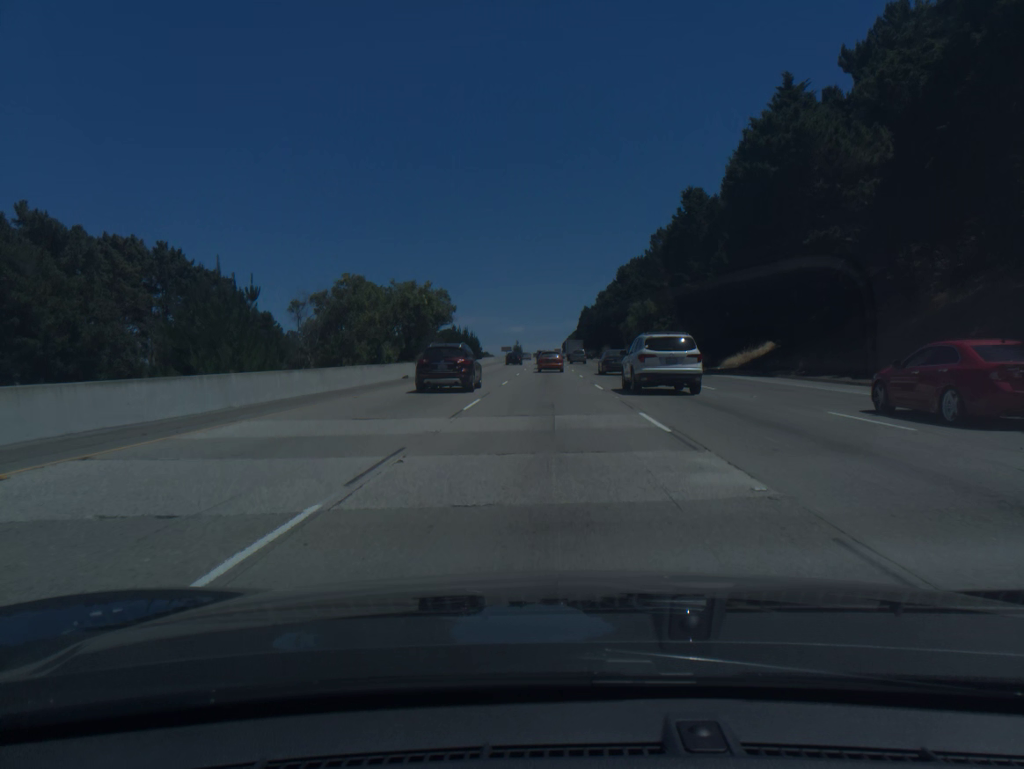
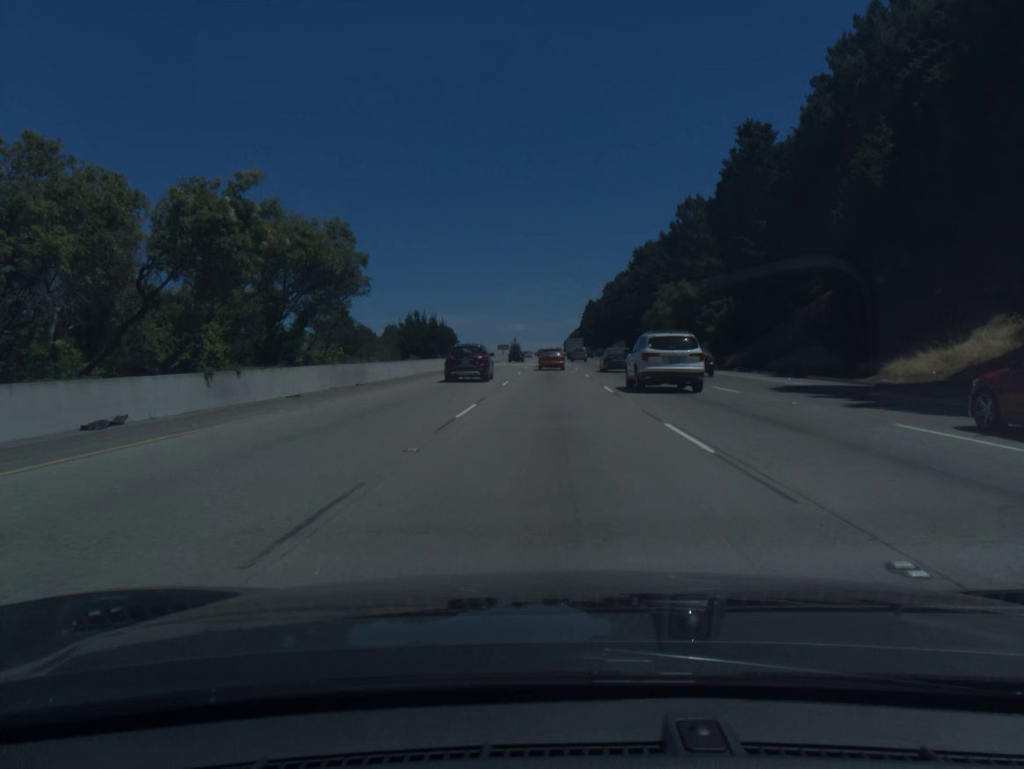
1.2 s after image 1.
(-0.1, +31.9) m; 0°
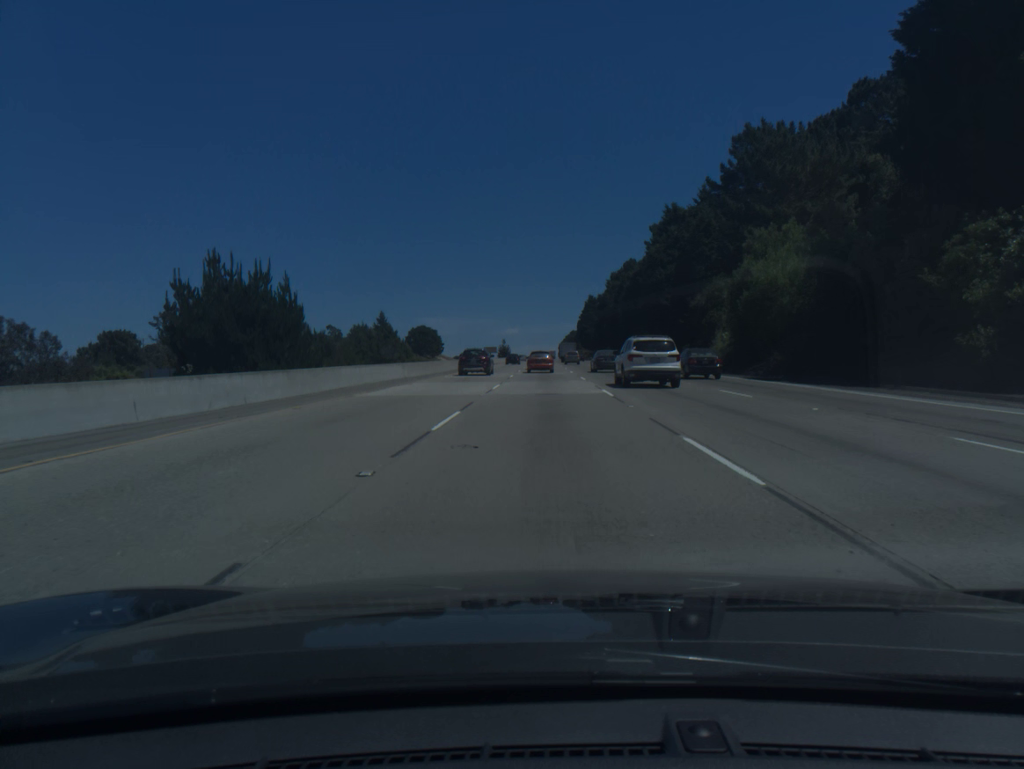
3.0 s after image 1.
(+0.2, +46.2) m; 0°
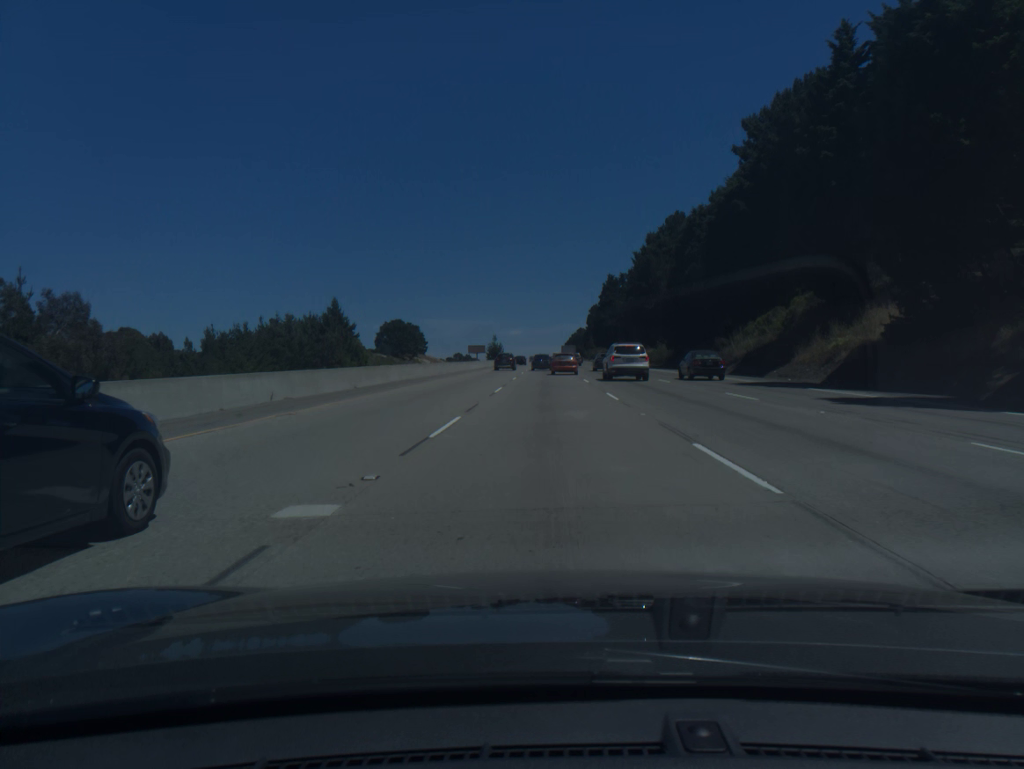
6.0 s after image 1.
(-0.3, +73.4) m; 0°
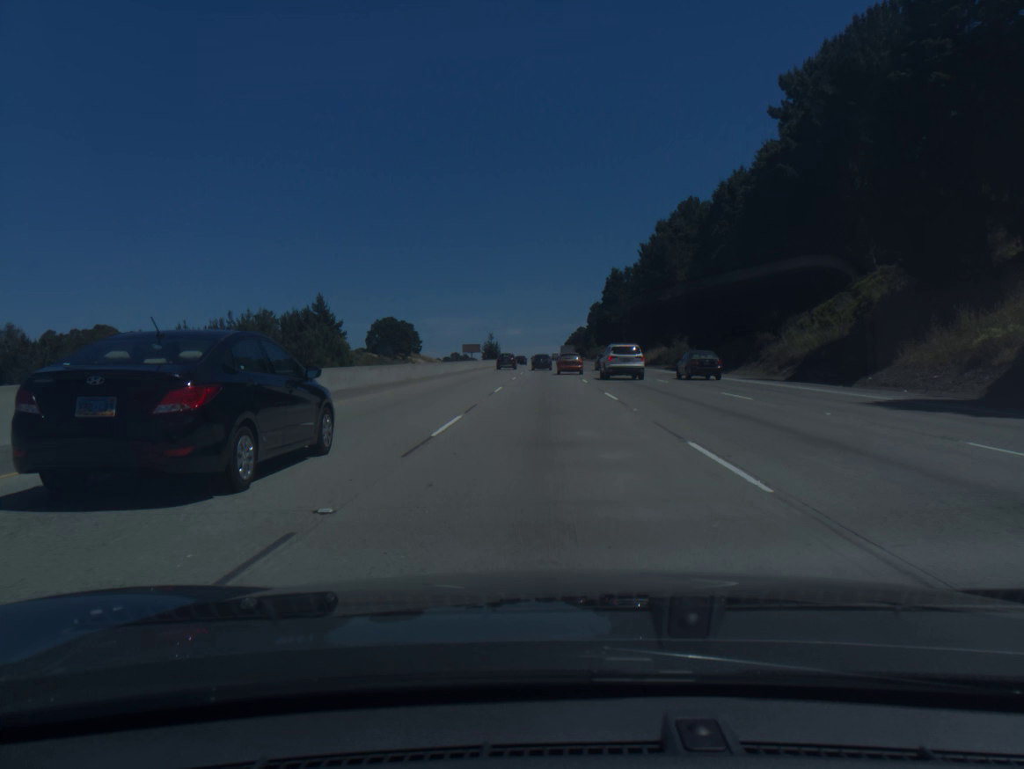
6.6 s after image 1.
(0.0, +14.3) m; 0°
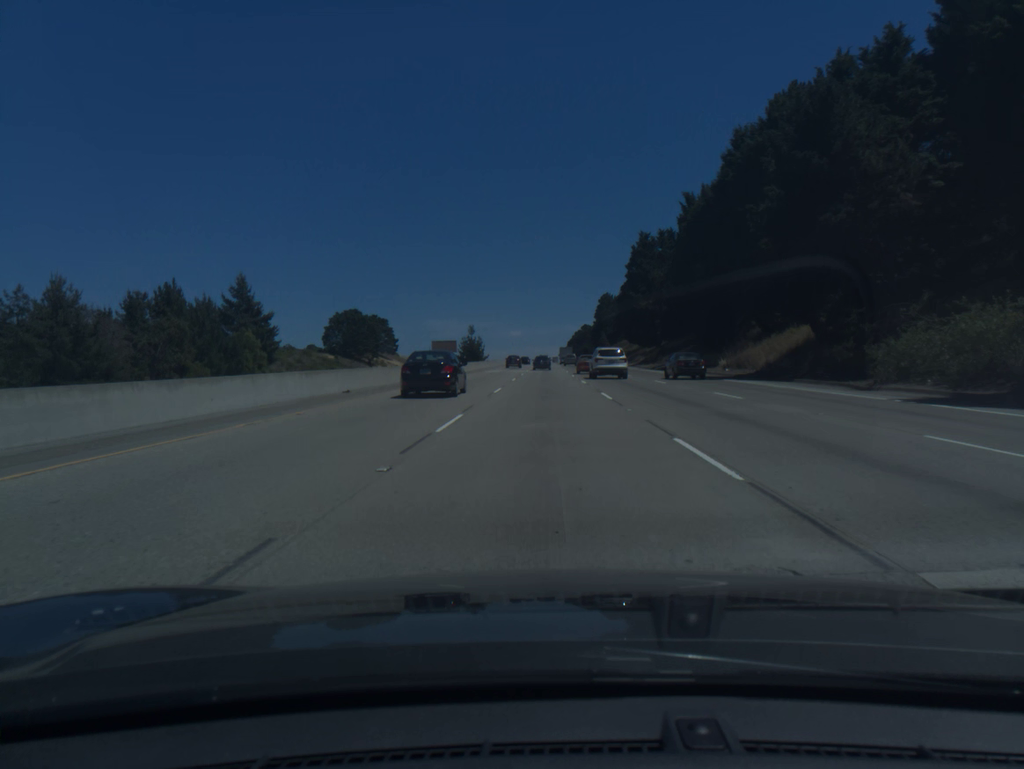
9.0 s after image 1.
(+0.1, +57.7) m; 0°
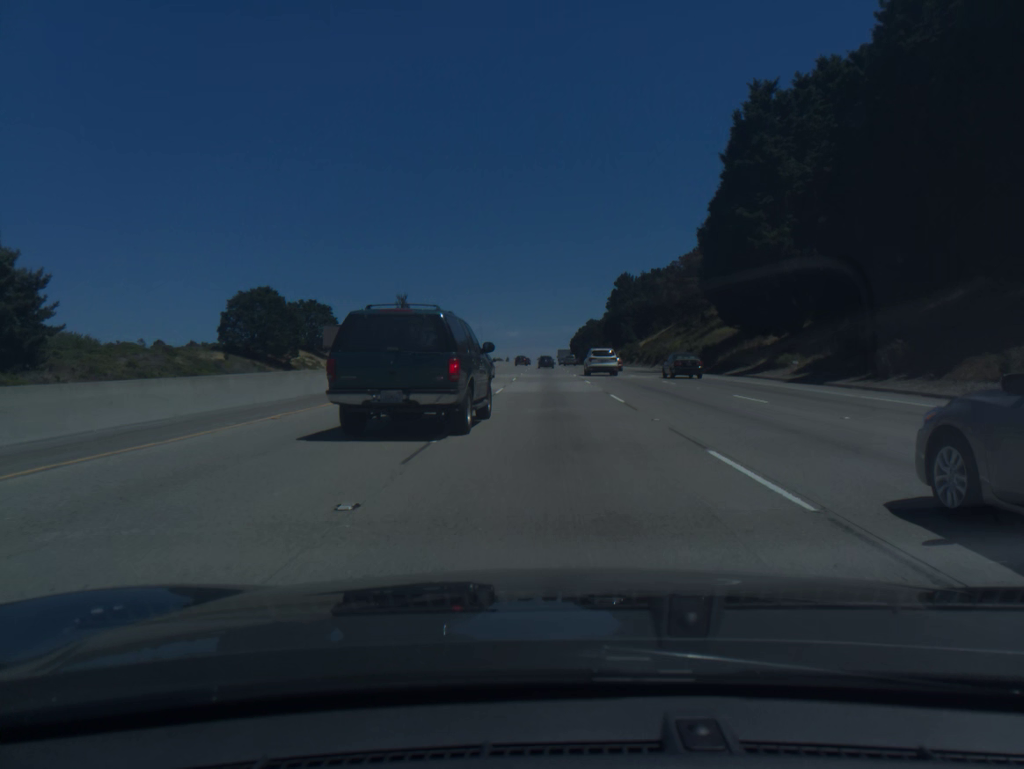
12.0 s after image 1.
(-0.2, +75.1) m; 0°
